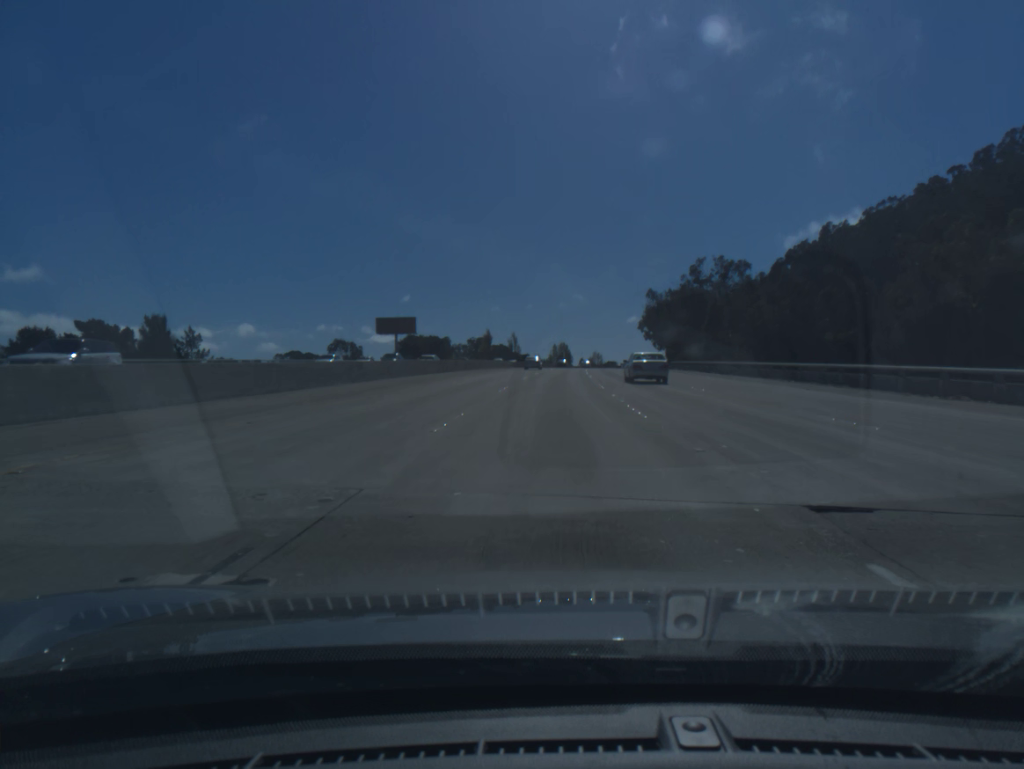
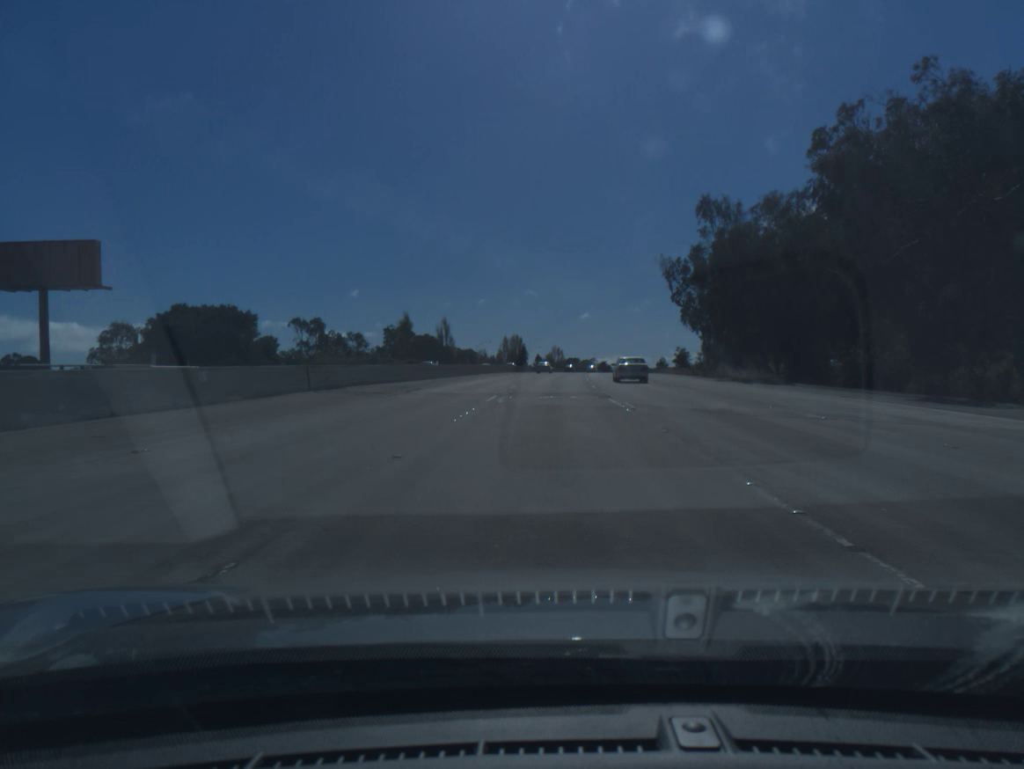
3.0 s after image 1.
(+2.7, +84.6) m; +3°
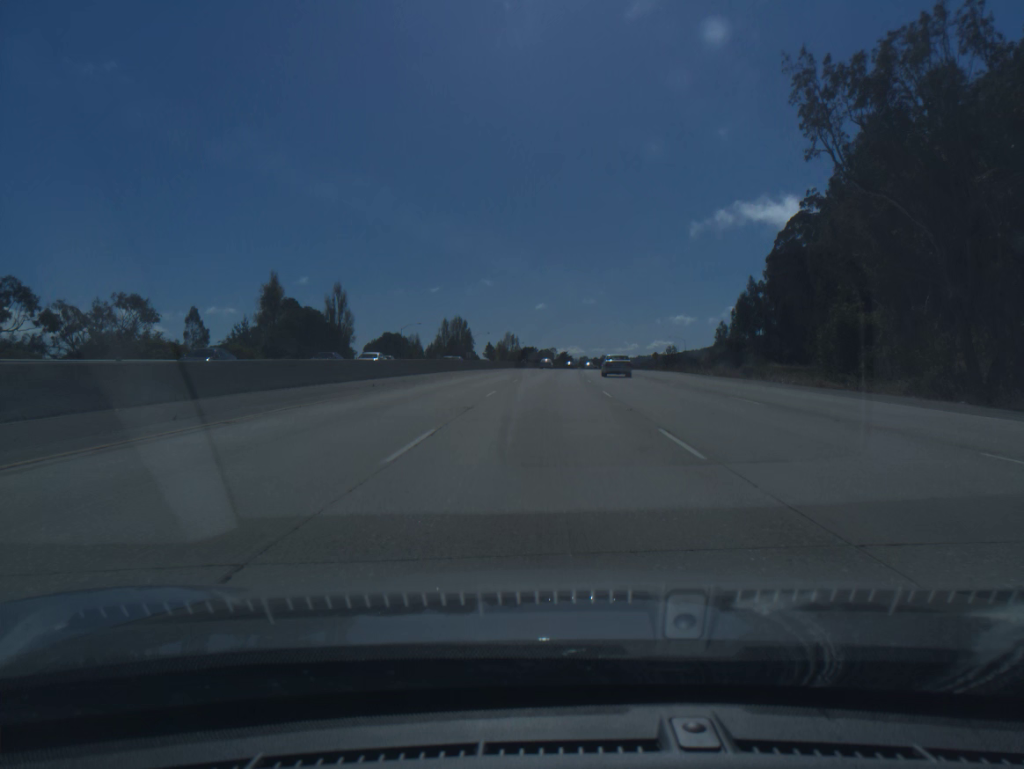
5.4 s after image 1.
(+1.9, +68.1) m; +3°
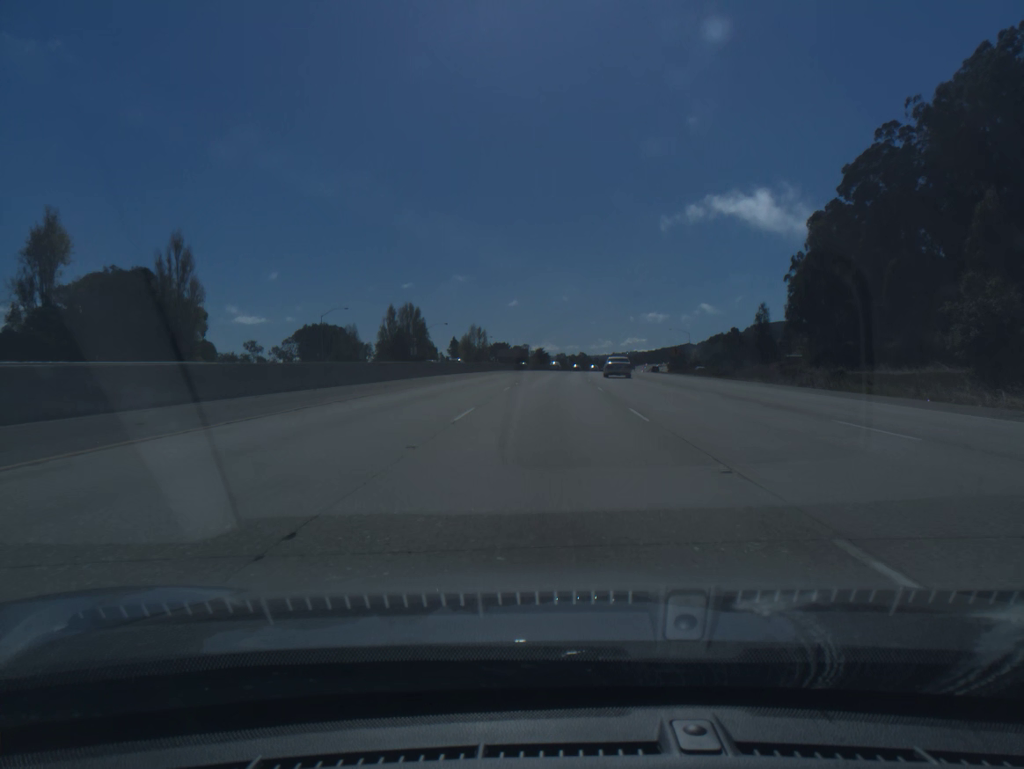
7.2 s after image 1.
(+0.9, +51.3) m; +2°
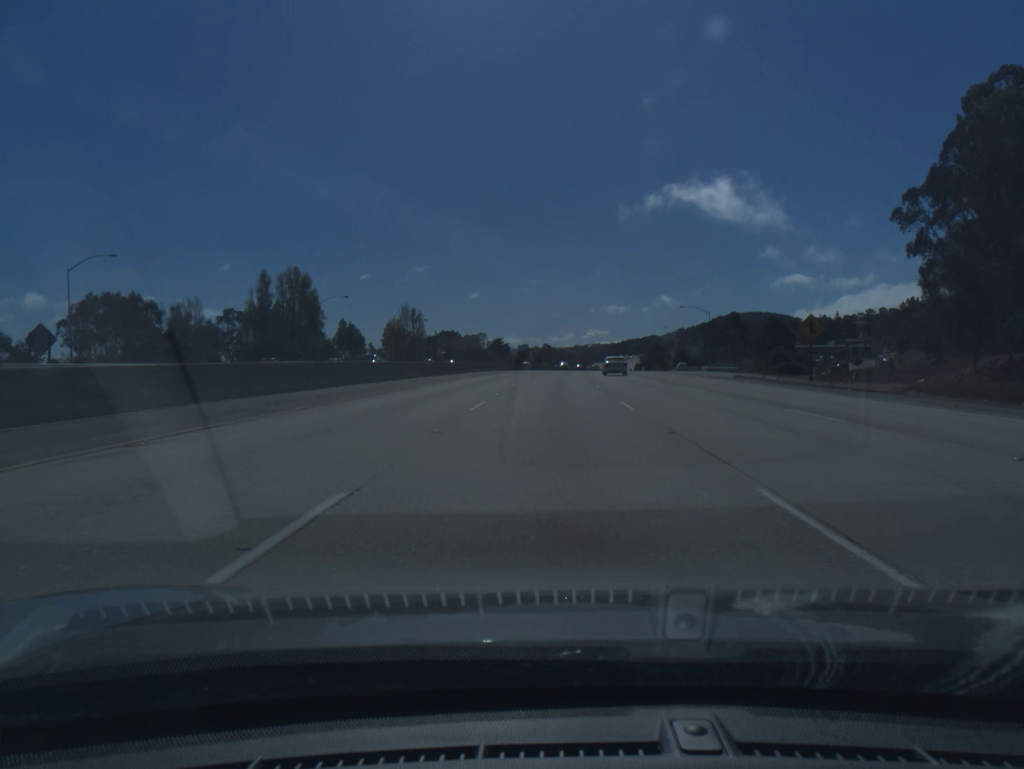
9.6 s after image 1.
(+1.7, +68.5) m; +3°
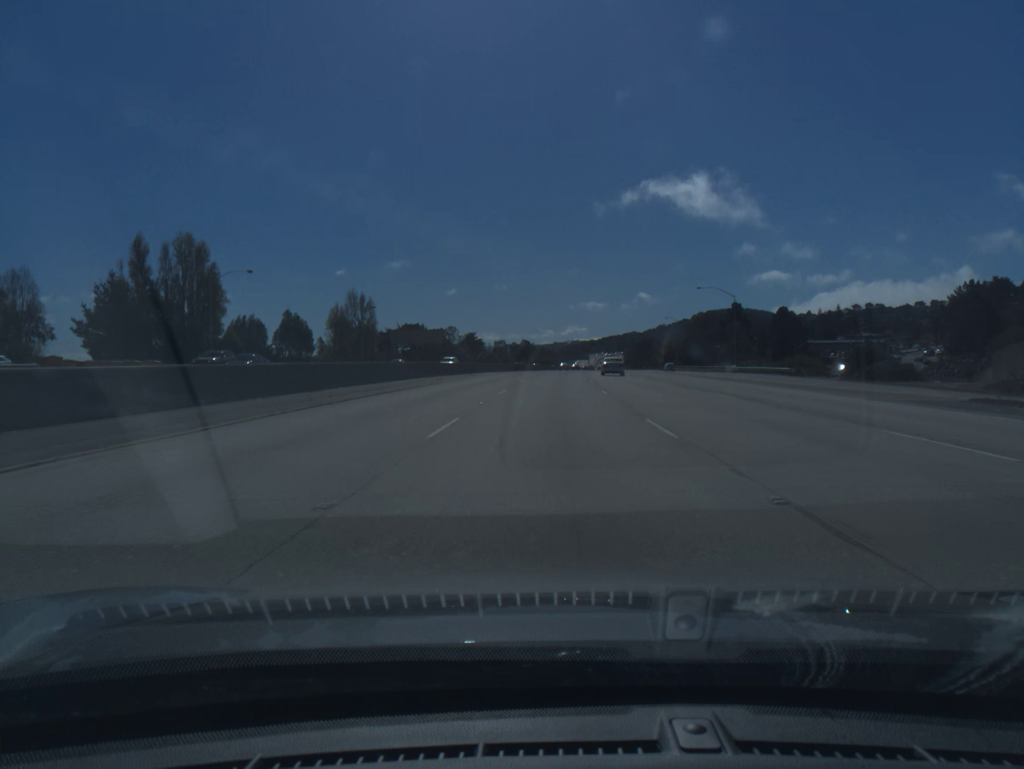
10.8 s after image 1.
(+0.5, +34.2) m; +2°
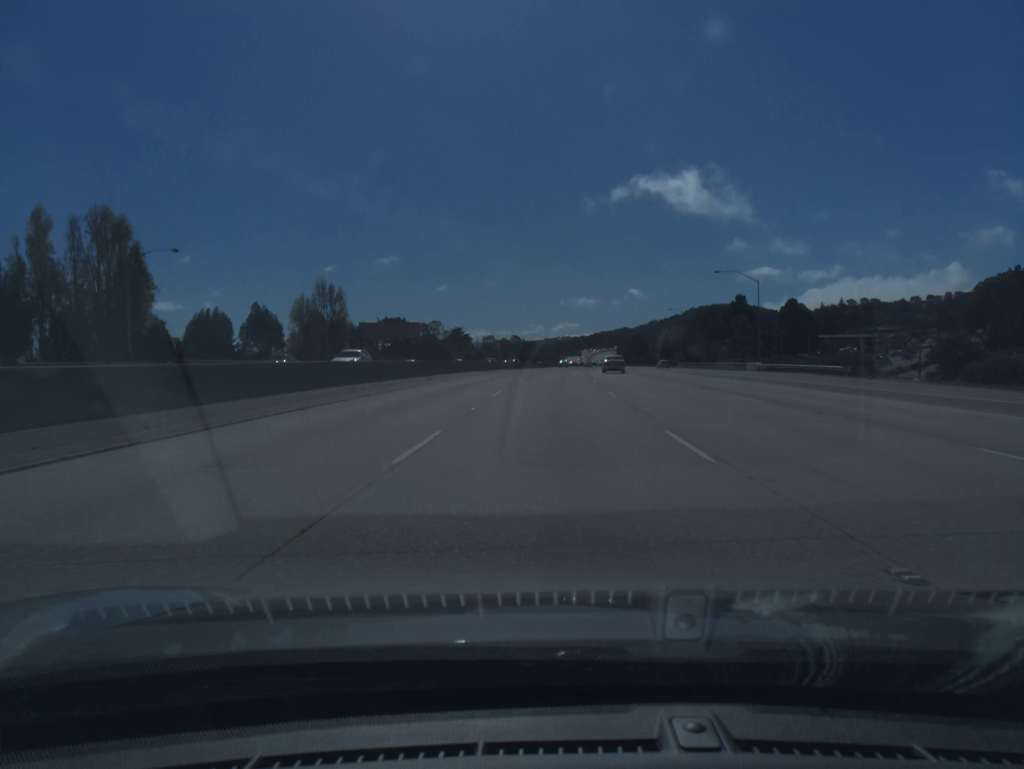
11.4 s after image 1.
(+0.1, +17.1) m; +1°
